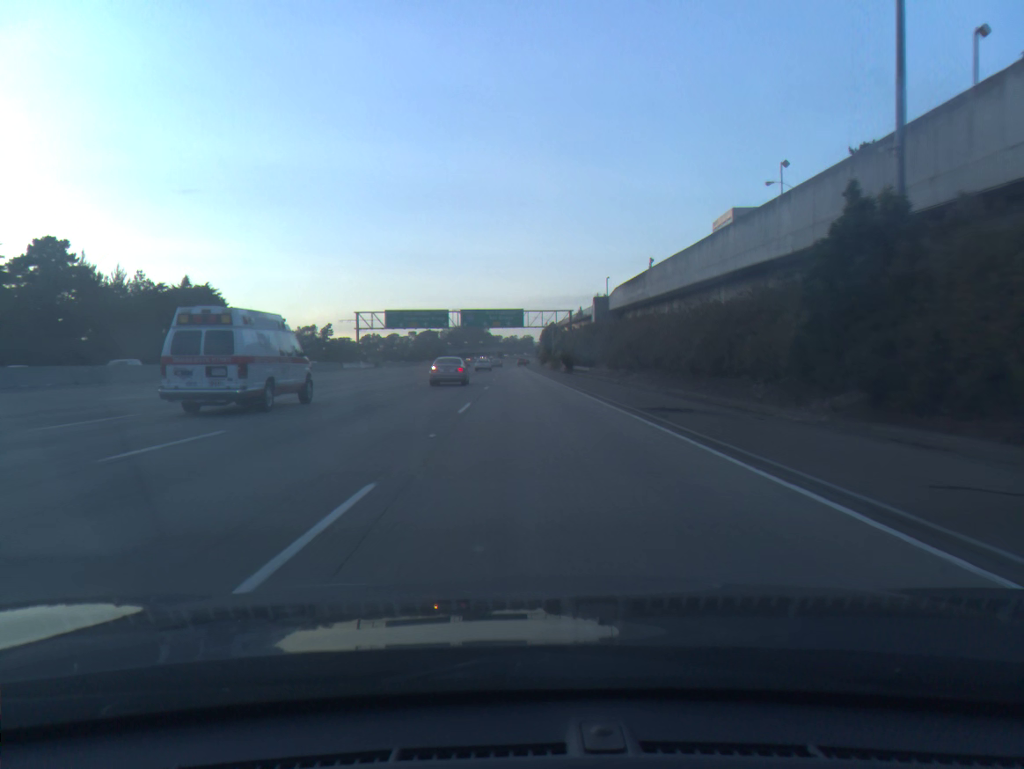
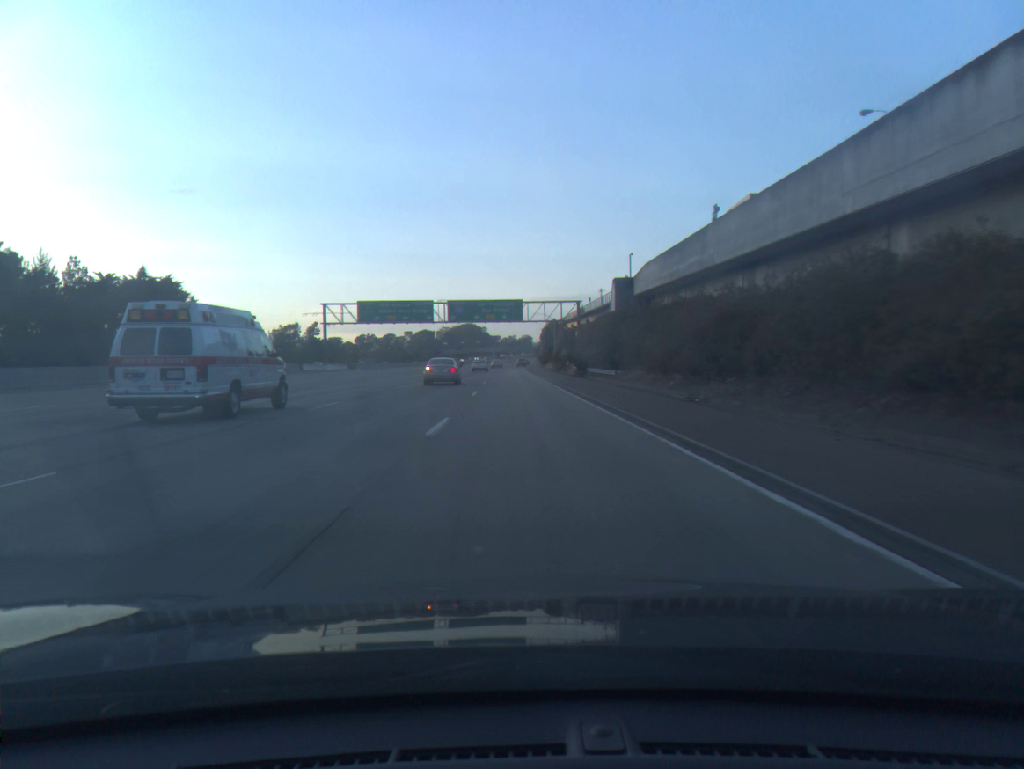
(0.0, +19.5) m; 0°
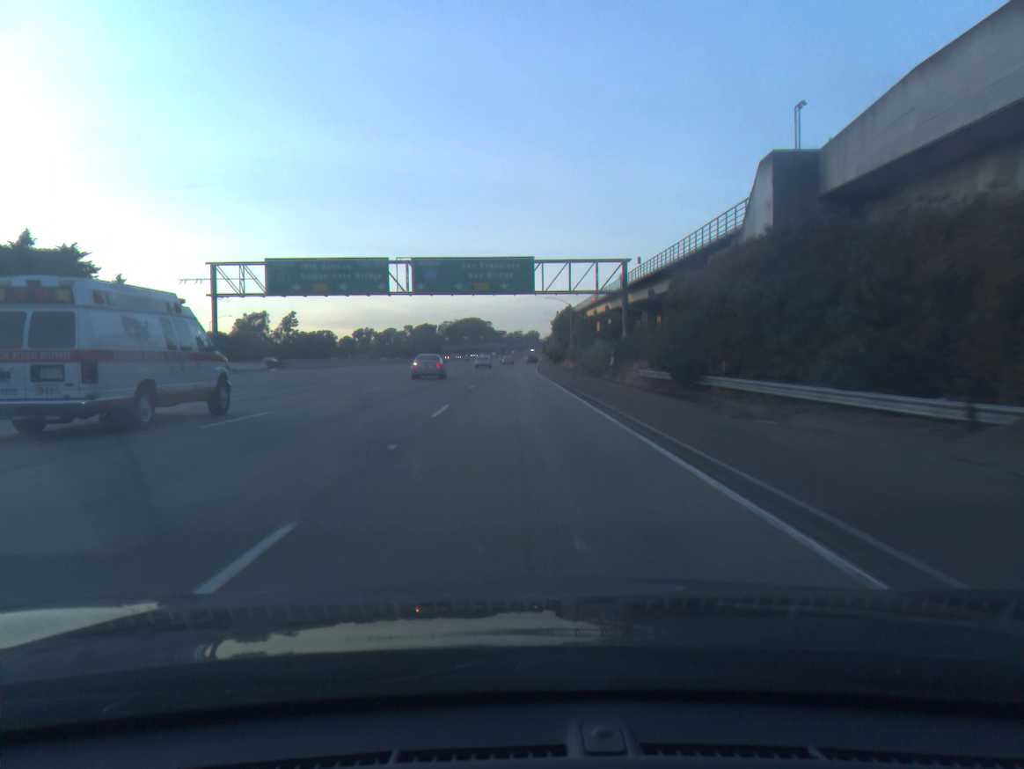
(-0.3, +39.3) m; -1°
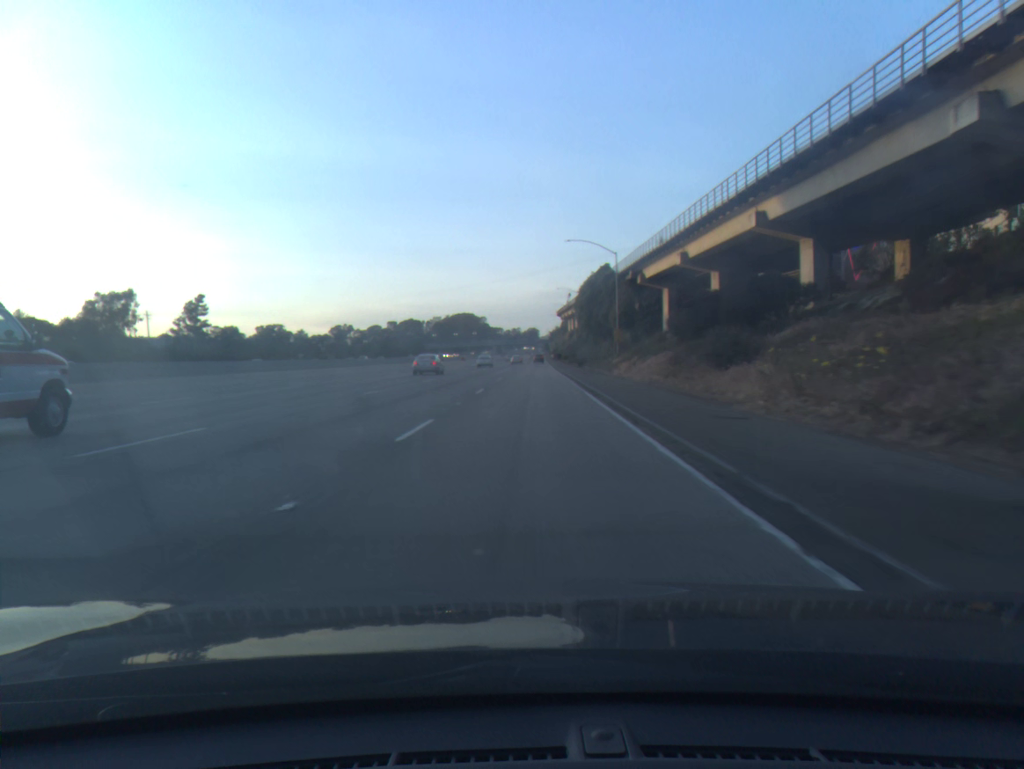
(+0.1, +75.5) m; 0°
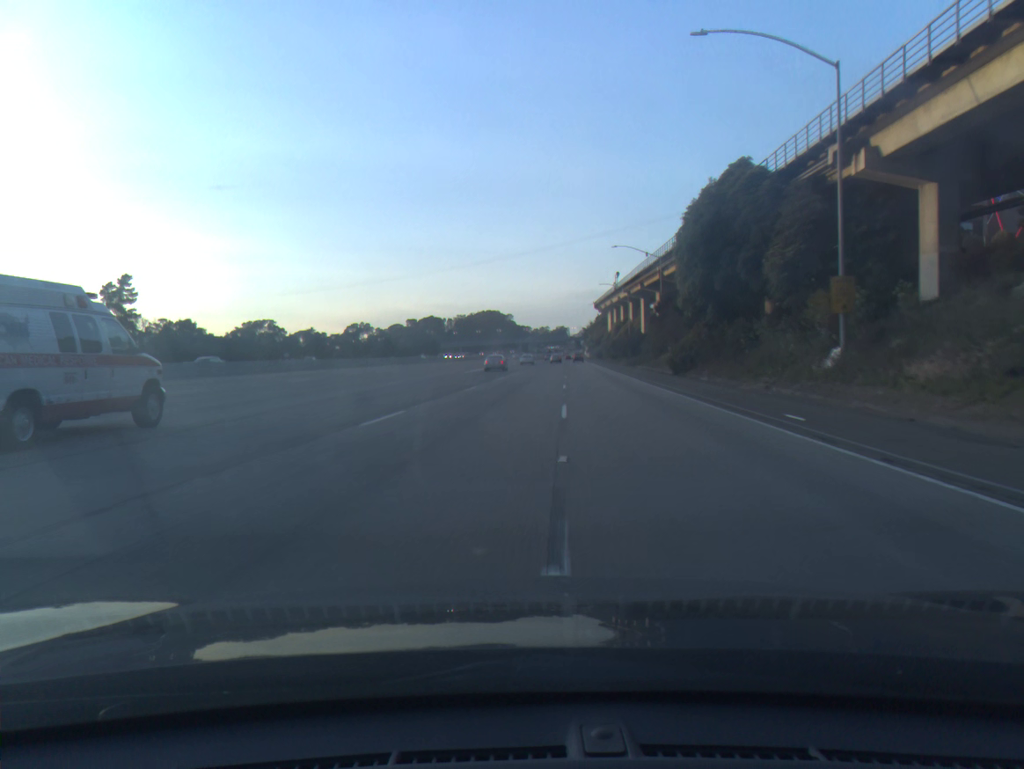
(-0.6, +52.3) m; -2°
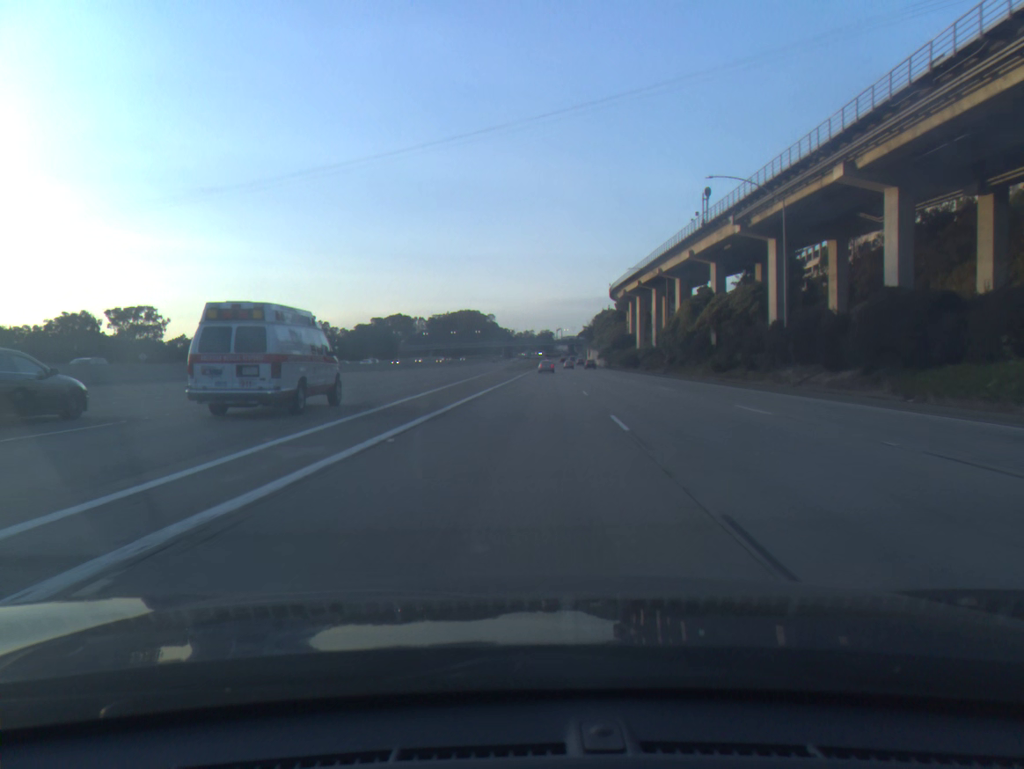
(-0.1, +83.2) m; +1°
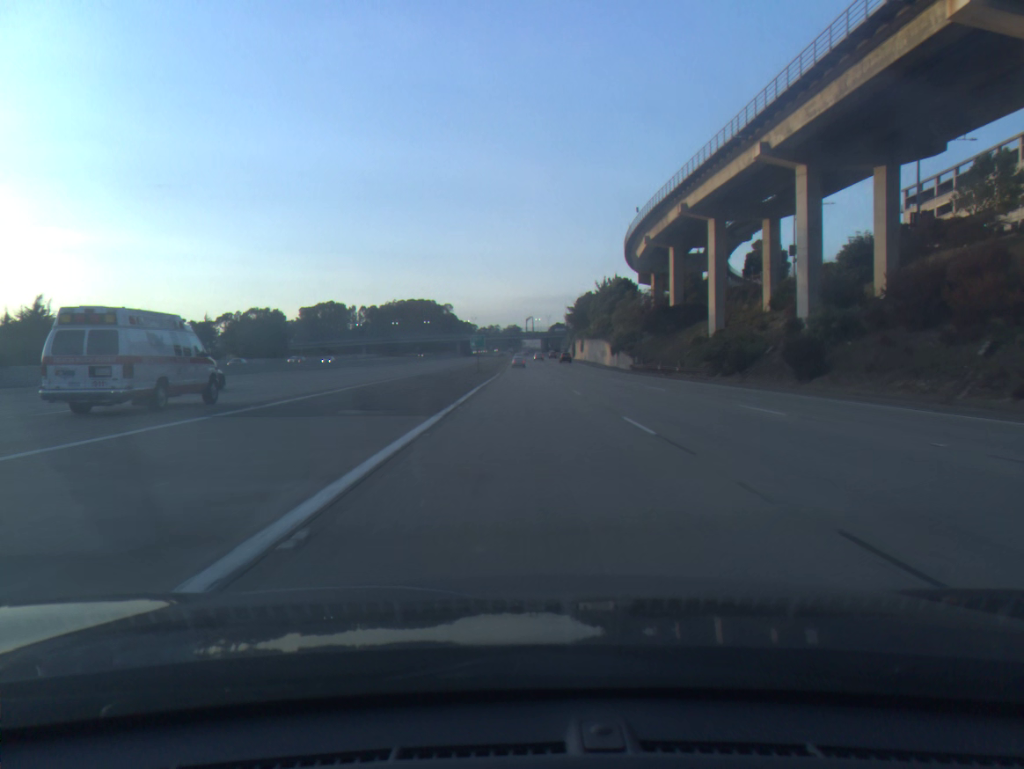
(+2.8, +86.5) m; +3°
